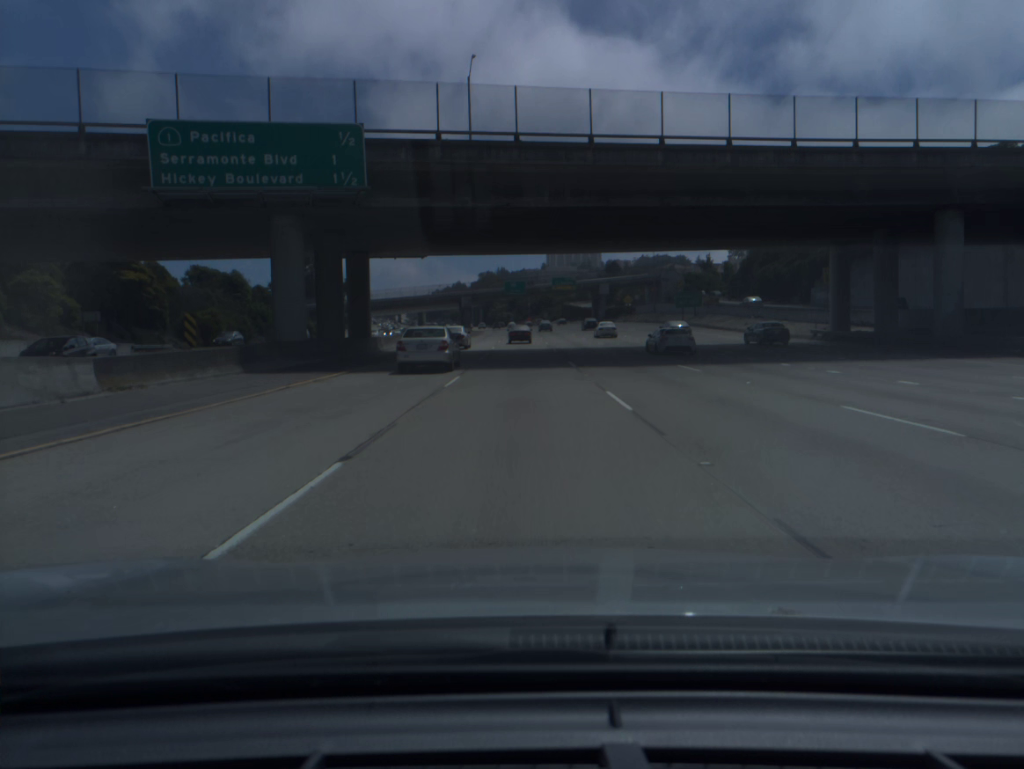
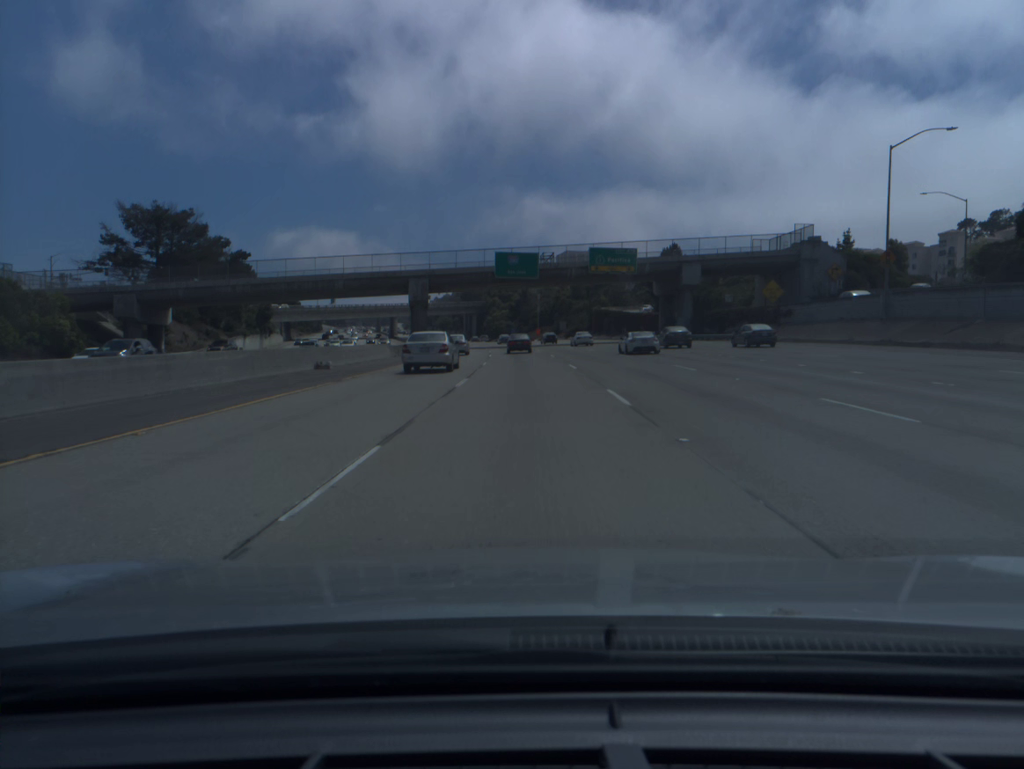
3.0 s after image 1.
(-0.4, +86.3) m; -1°
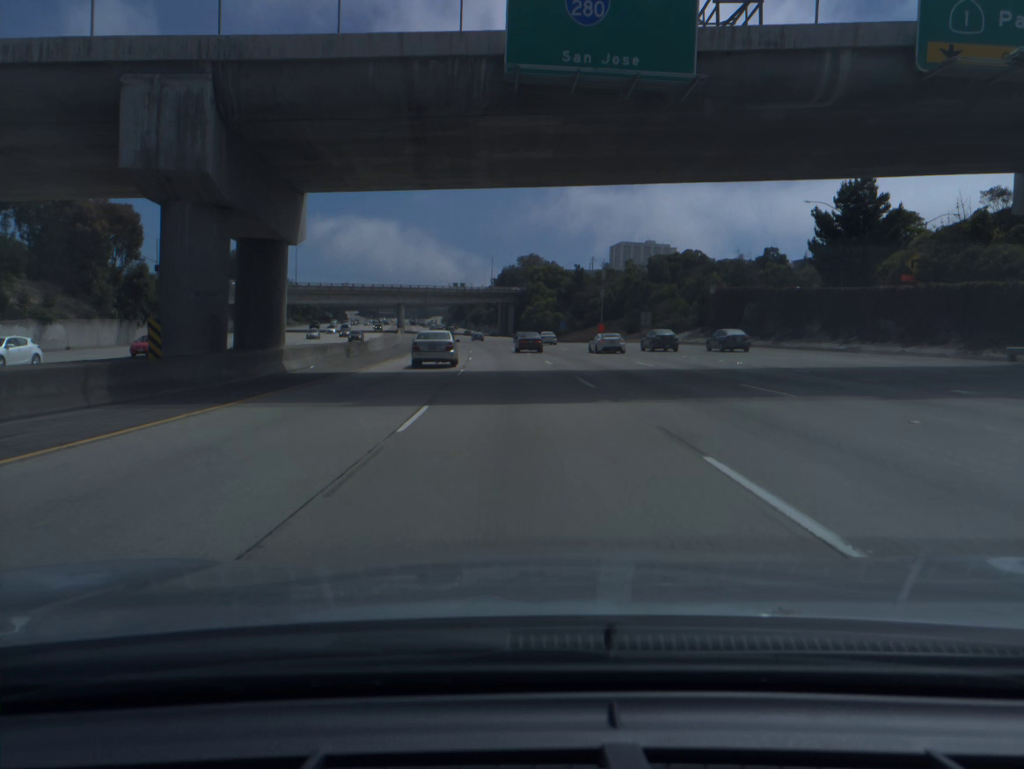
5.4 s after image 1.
(-1.1, +68.1) m; -3°
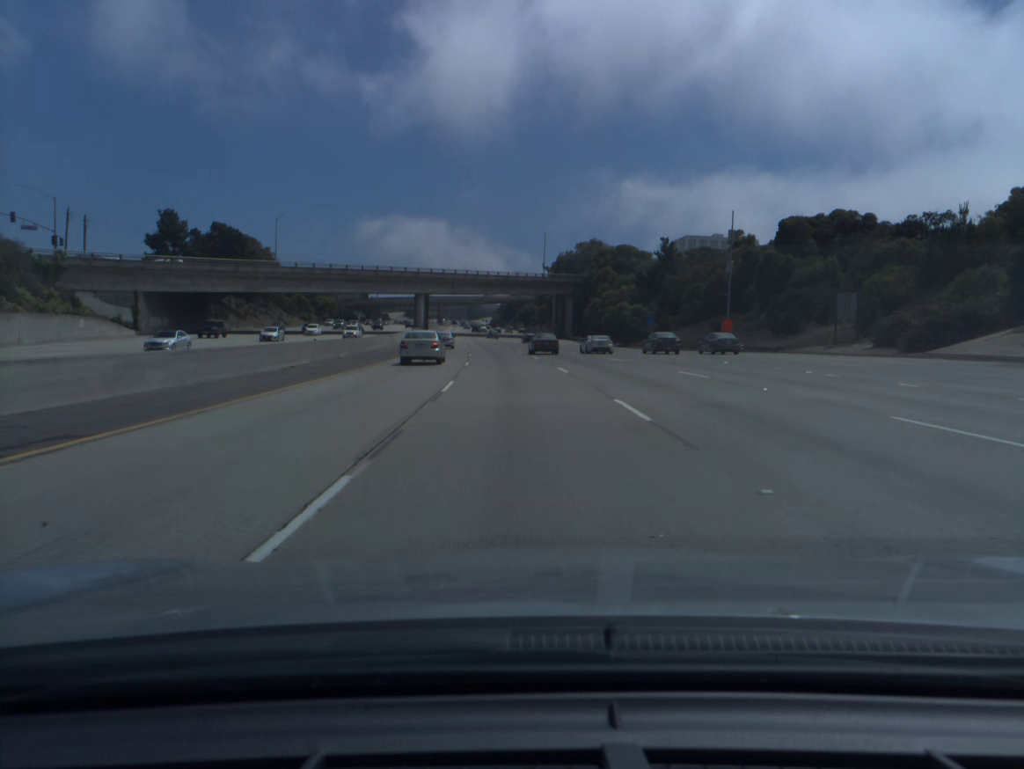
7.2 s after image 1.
(-1.8, +50.9) m; -4°
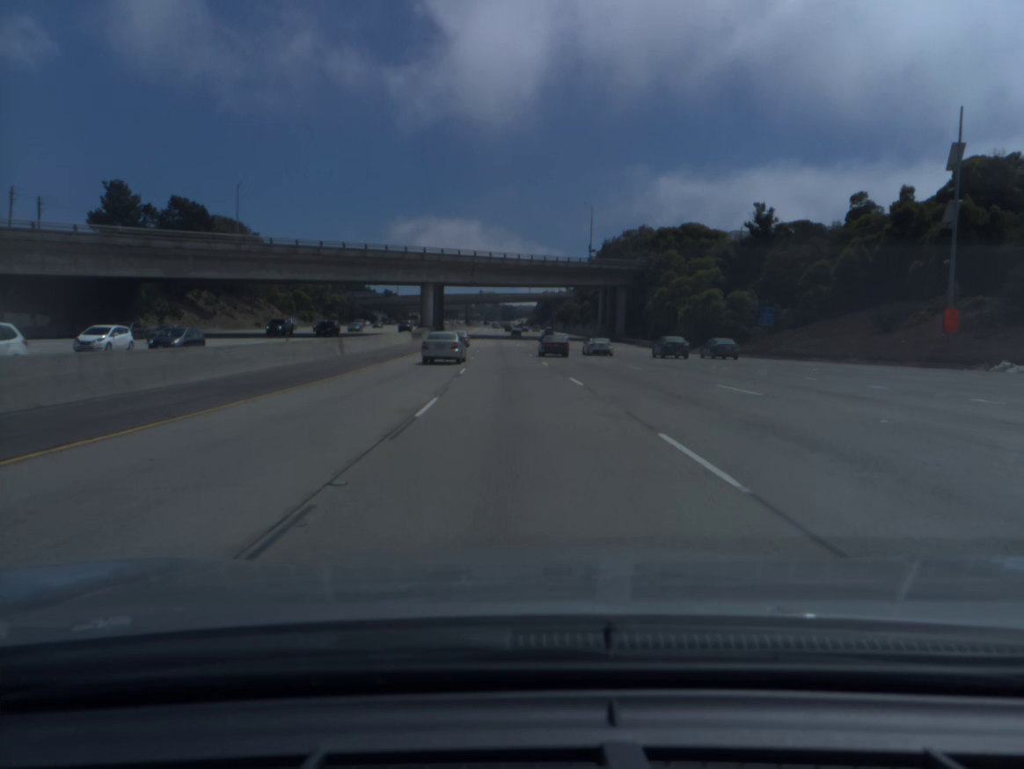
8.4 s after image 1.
(-0.7, +34.2) m; -3°
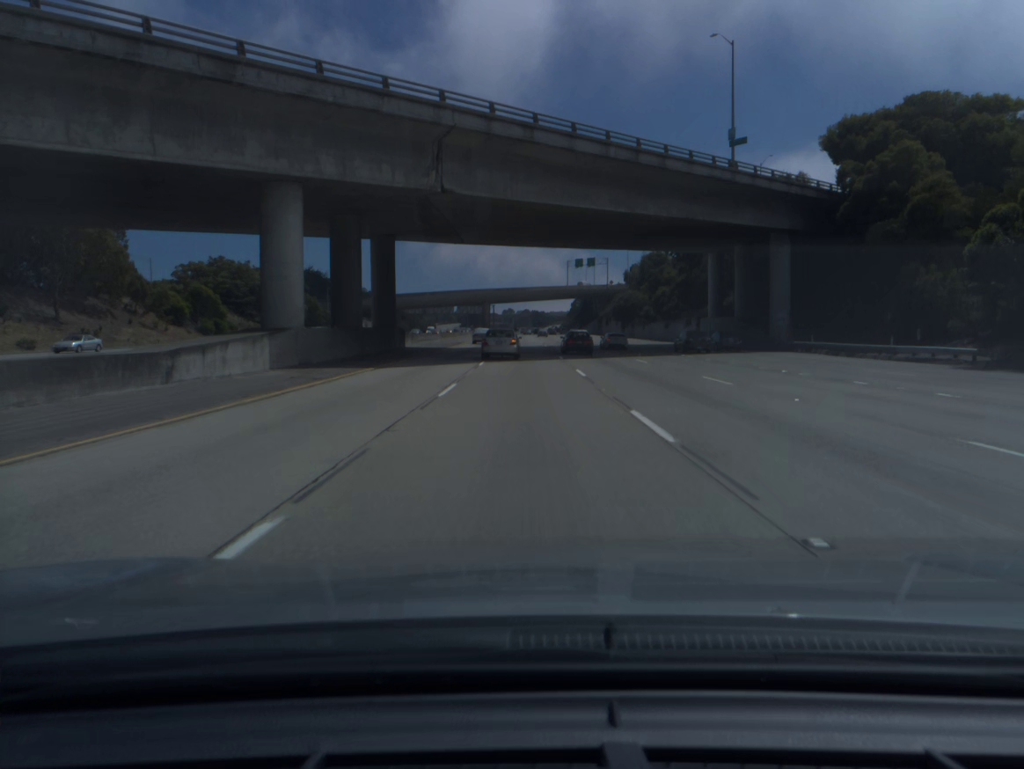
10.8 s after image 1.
(-2.0, +69.9) m; -2°
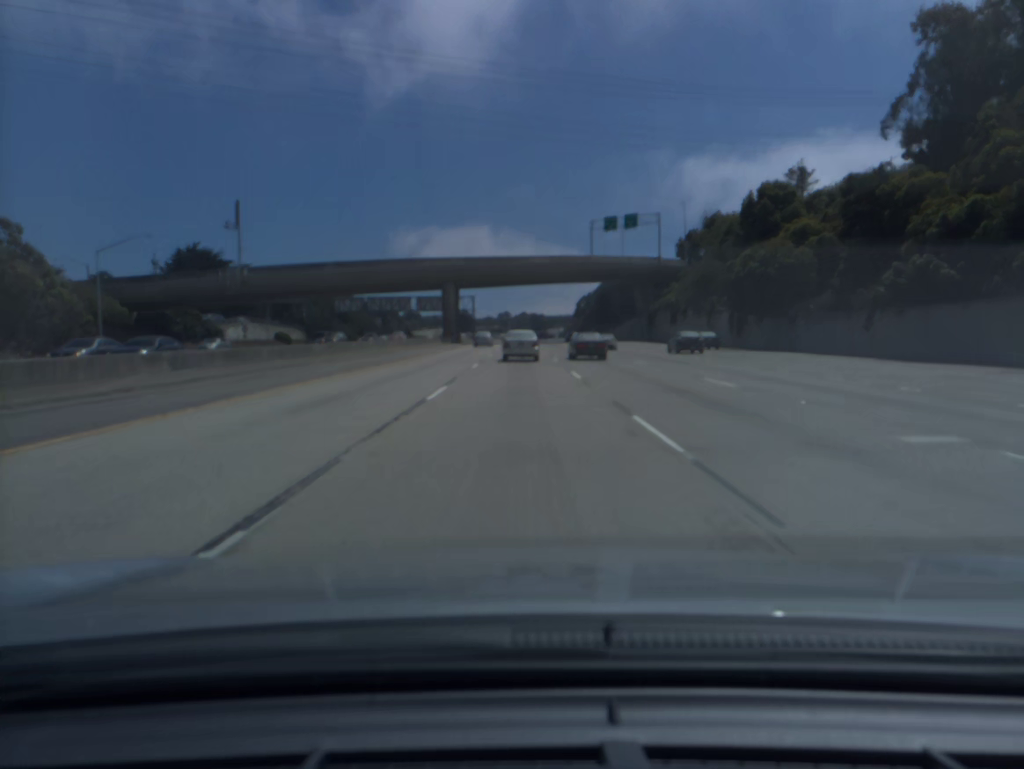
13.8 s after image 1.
(0.0, +88.7) m; 0°
